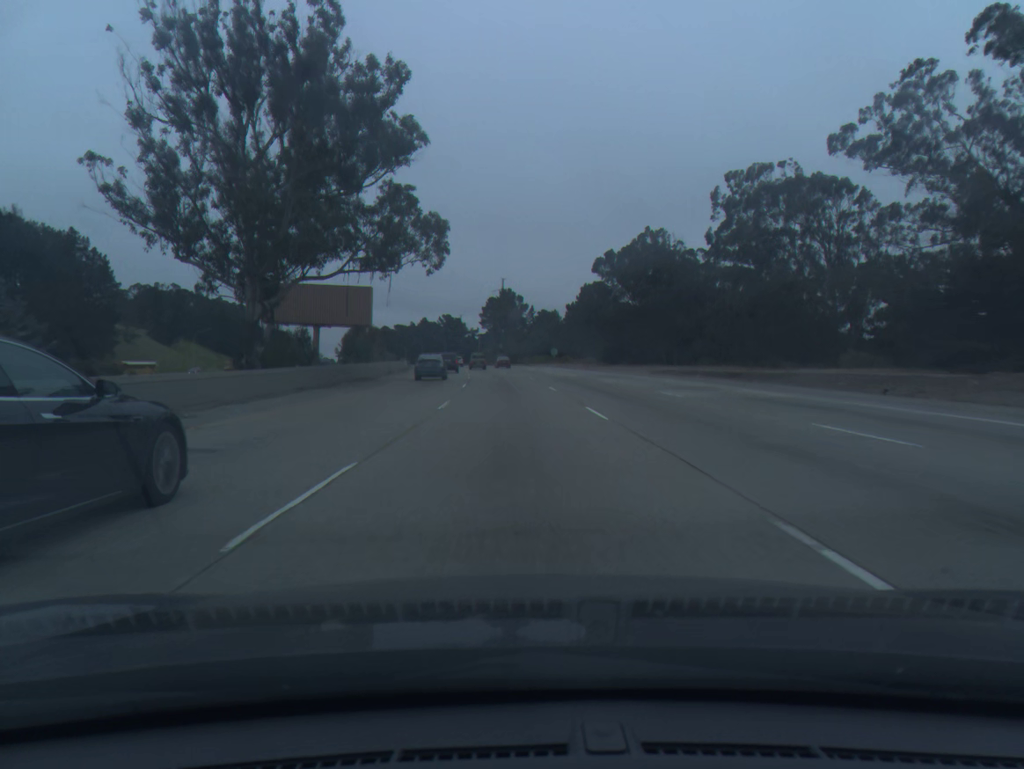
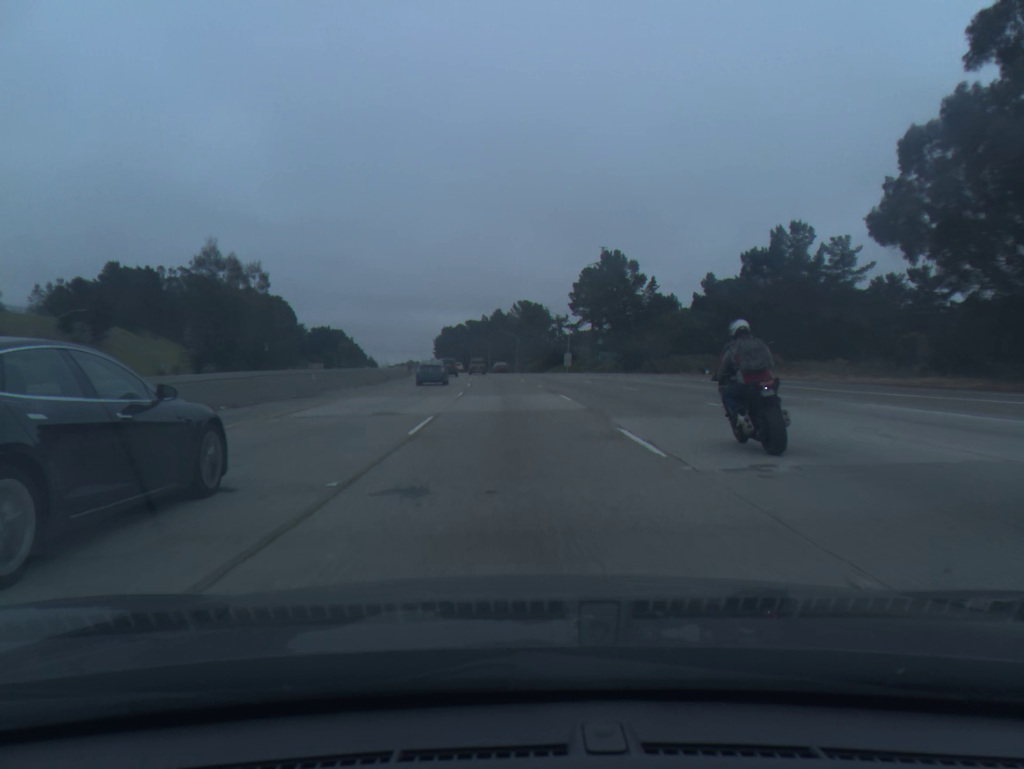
(-5.0, +93.2) m; -6°
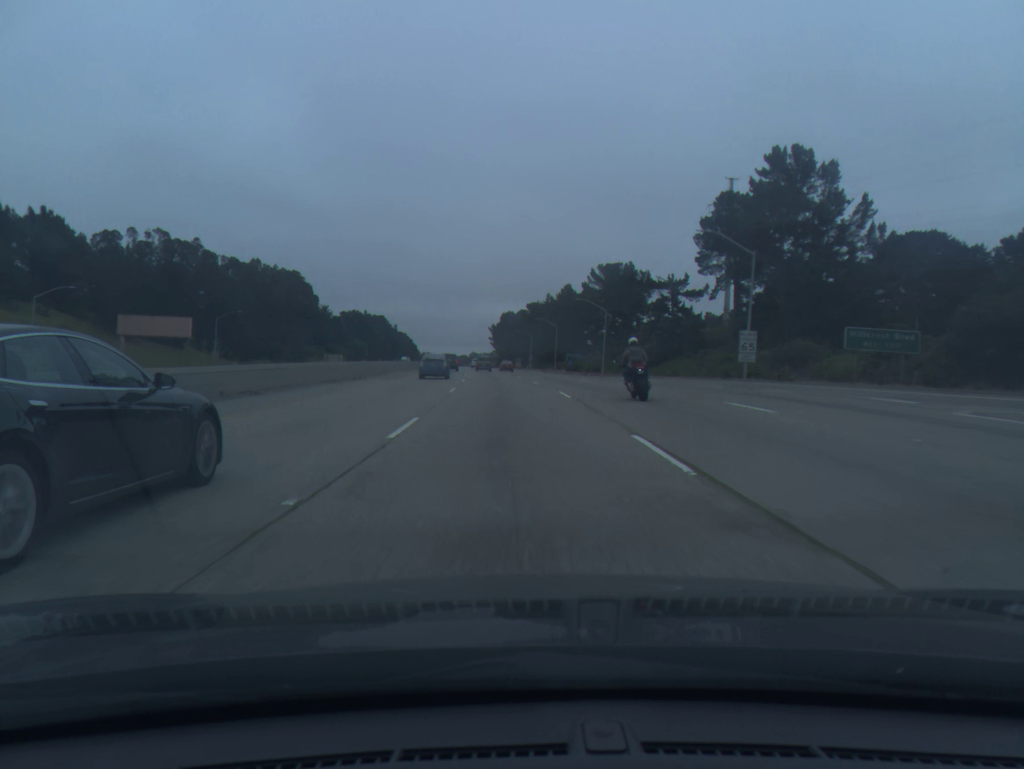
(-3.1, +74.7) m; -5°
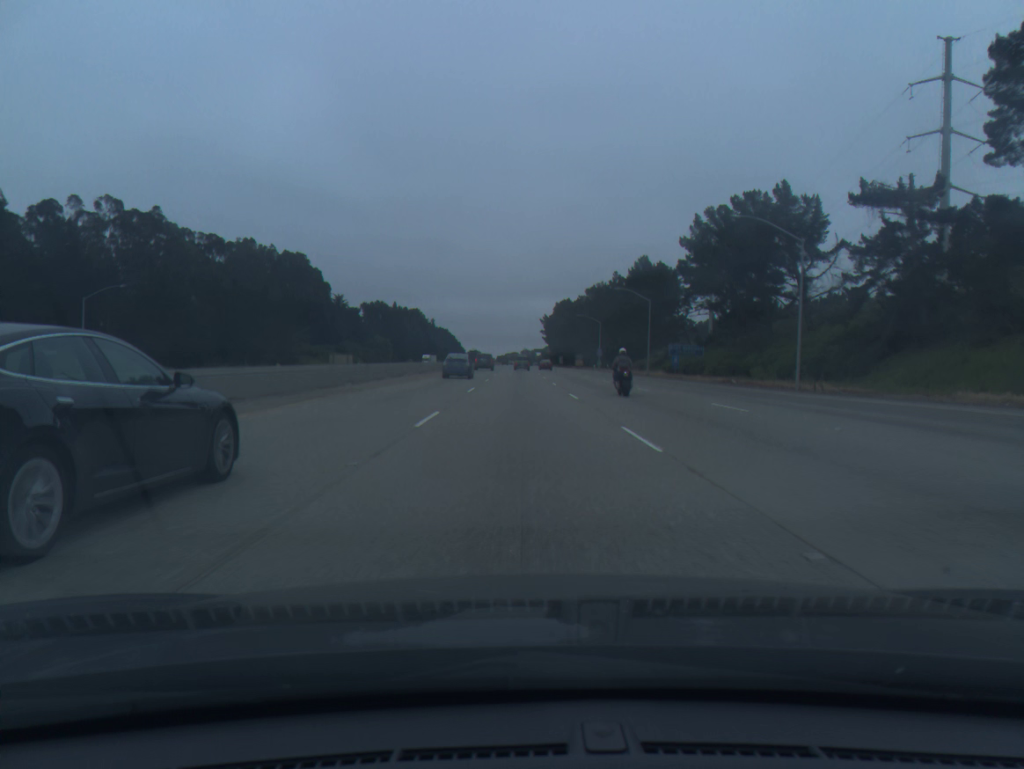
(-2.0, +56.1) m; -4°
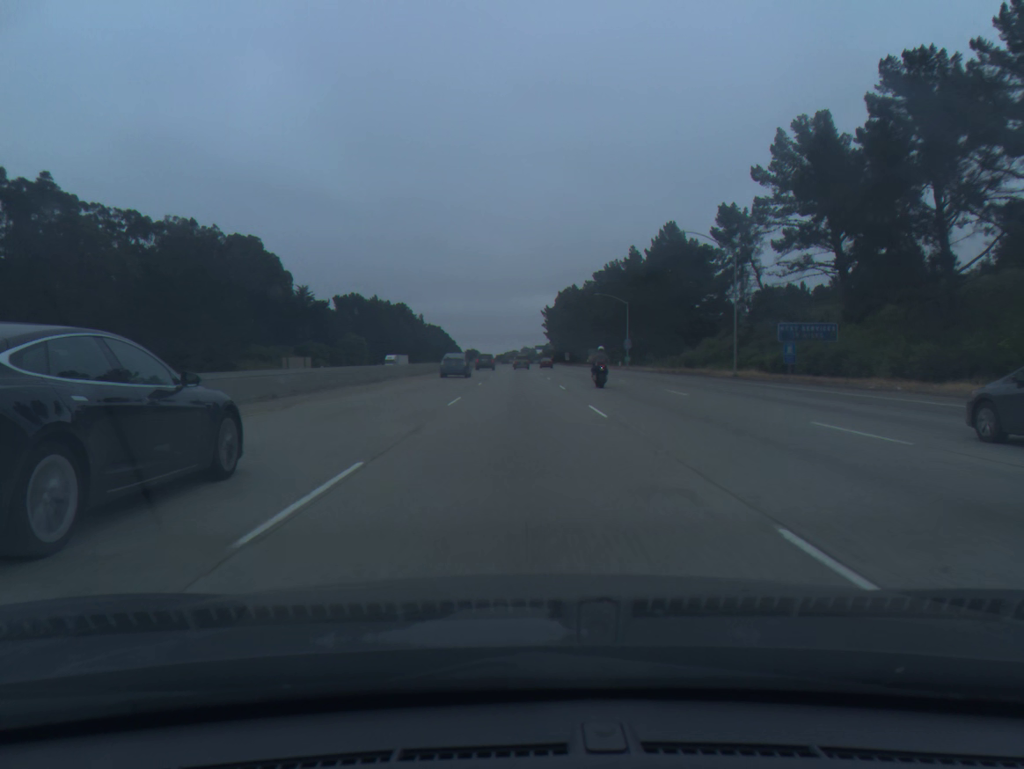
(-0.1, +37.5) m; 0°
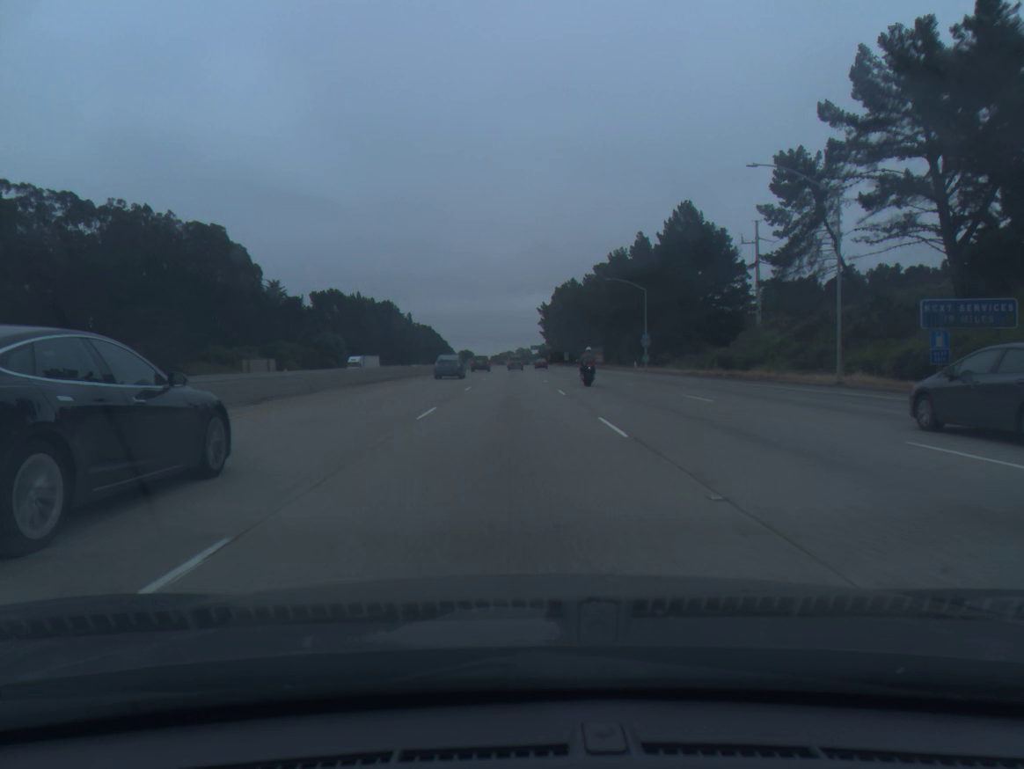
(0.0, +18.8) m; 0°
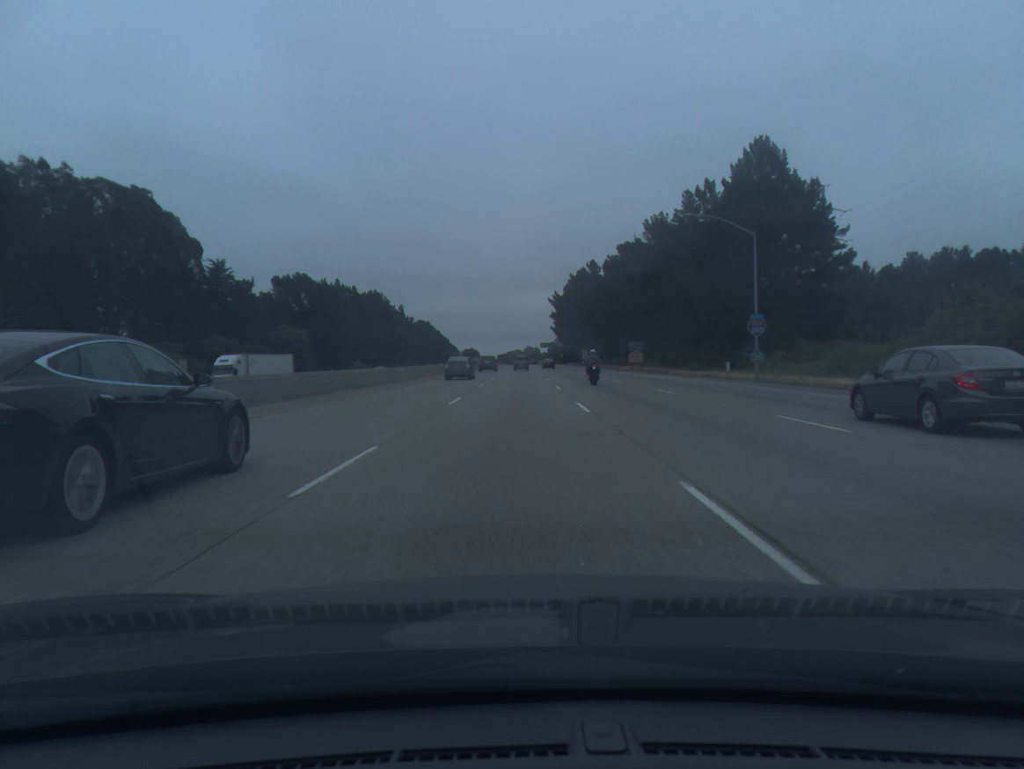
(-0.1, +37.6) m; -1°
